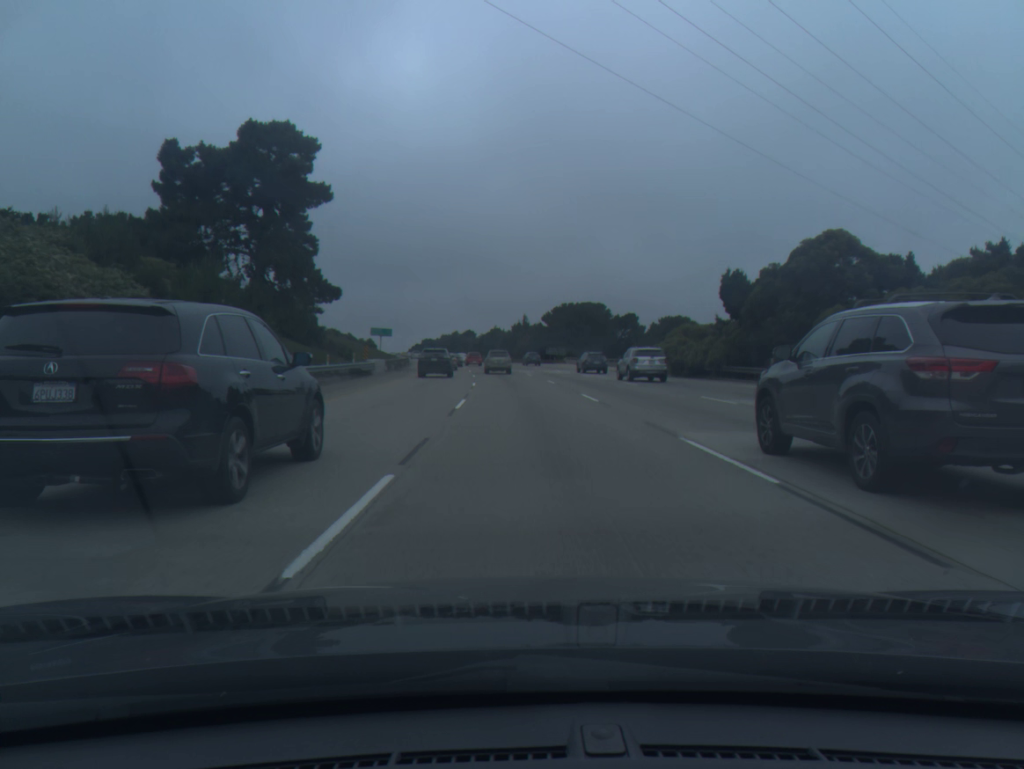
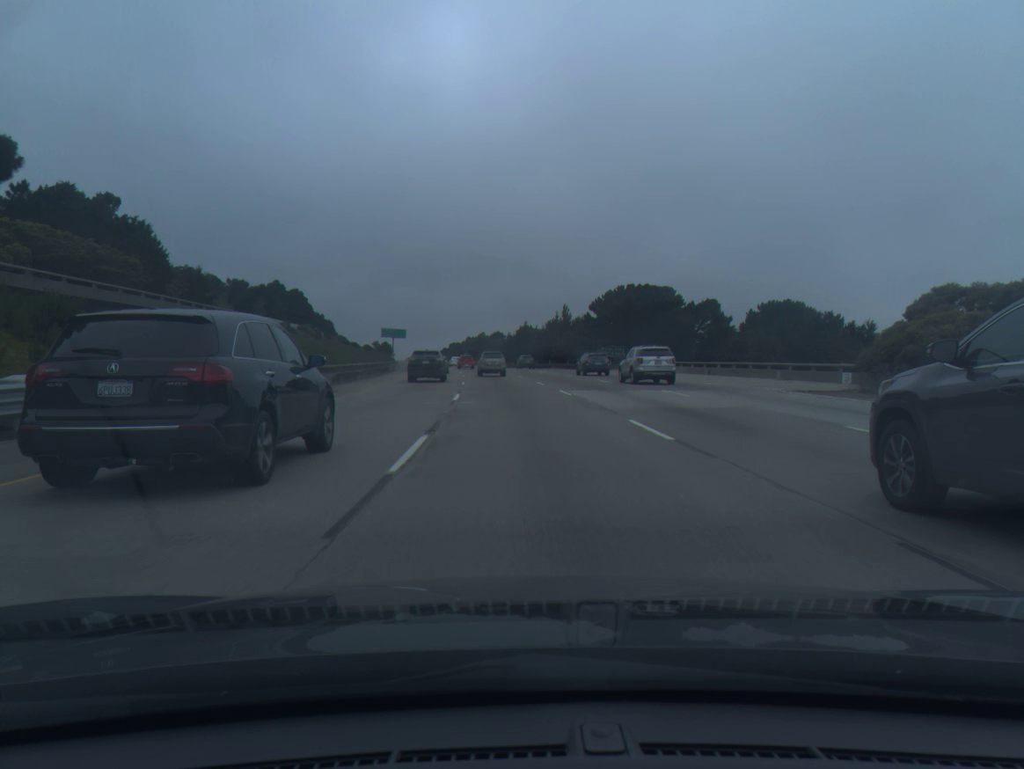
(-0.9, +39.8) m; -2°
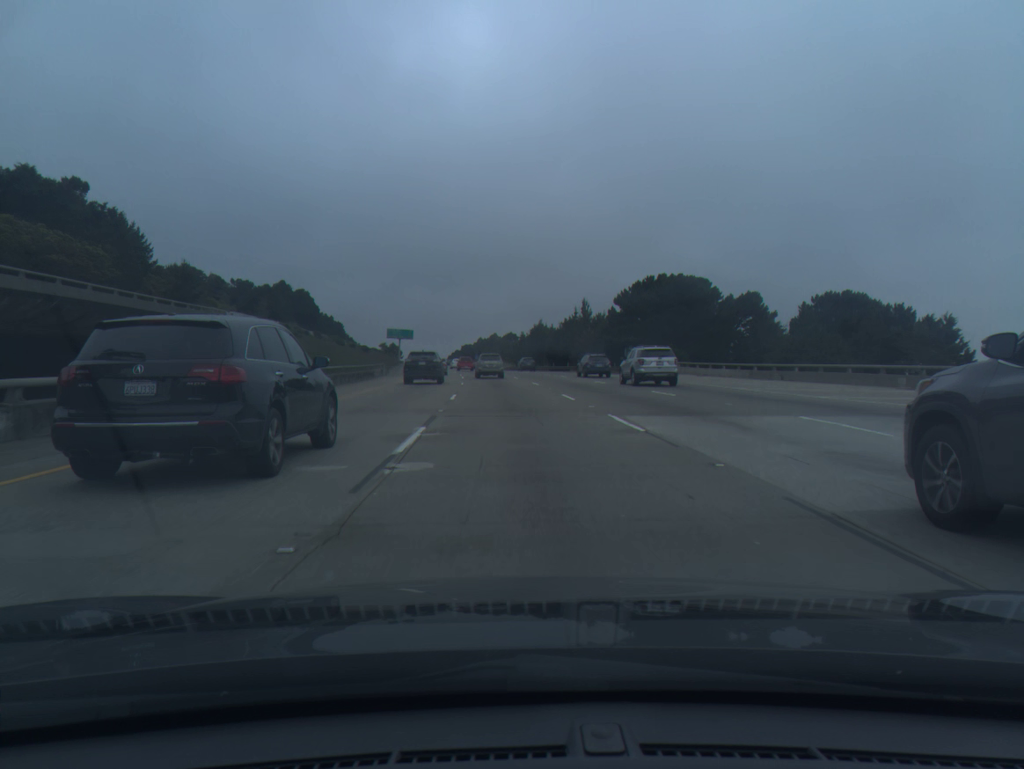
(-0.1, +13.0) m; -1°
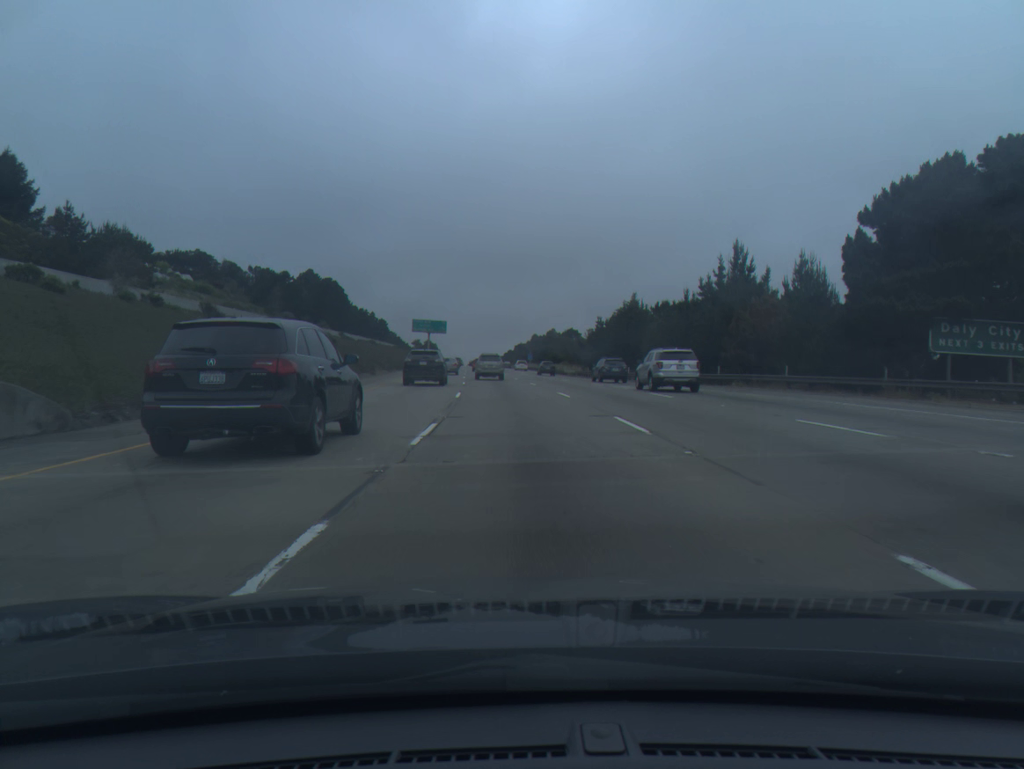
(-2.3, +51.9) m; -4°
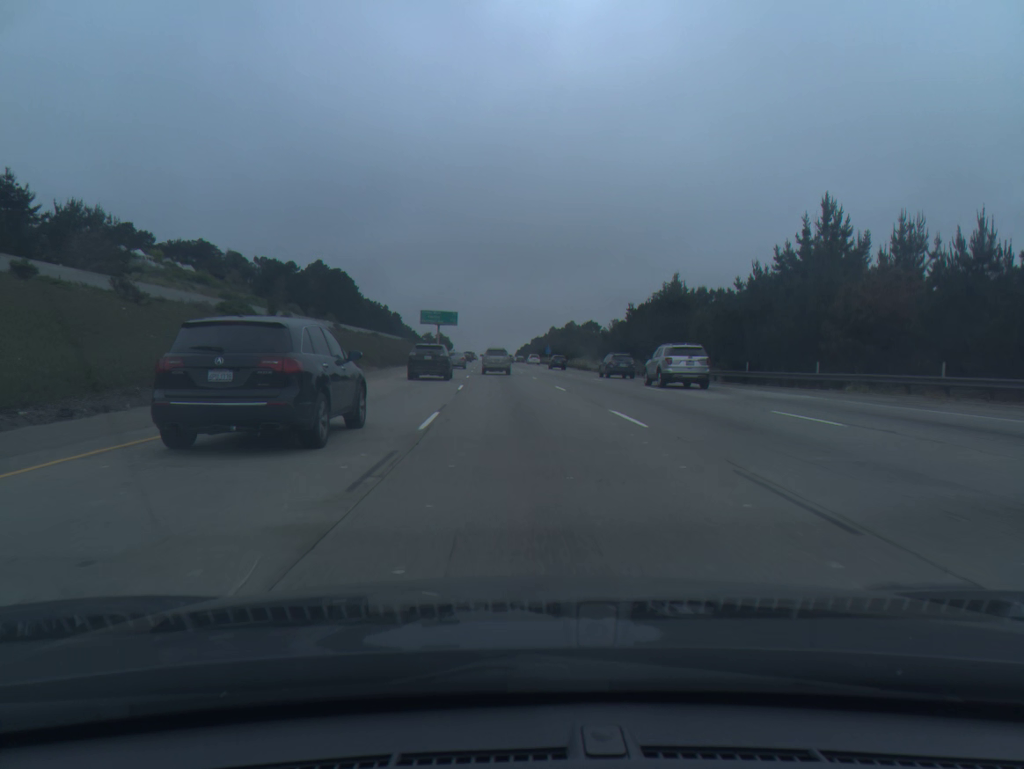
(-0.1, +13.0) m; -1°
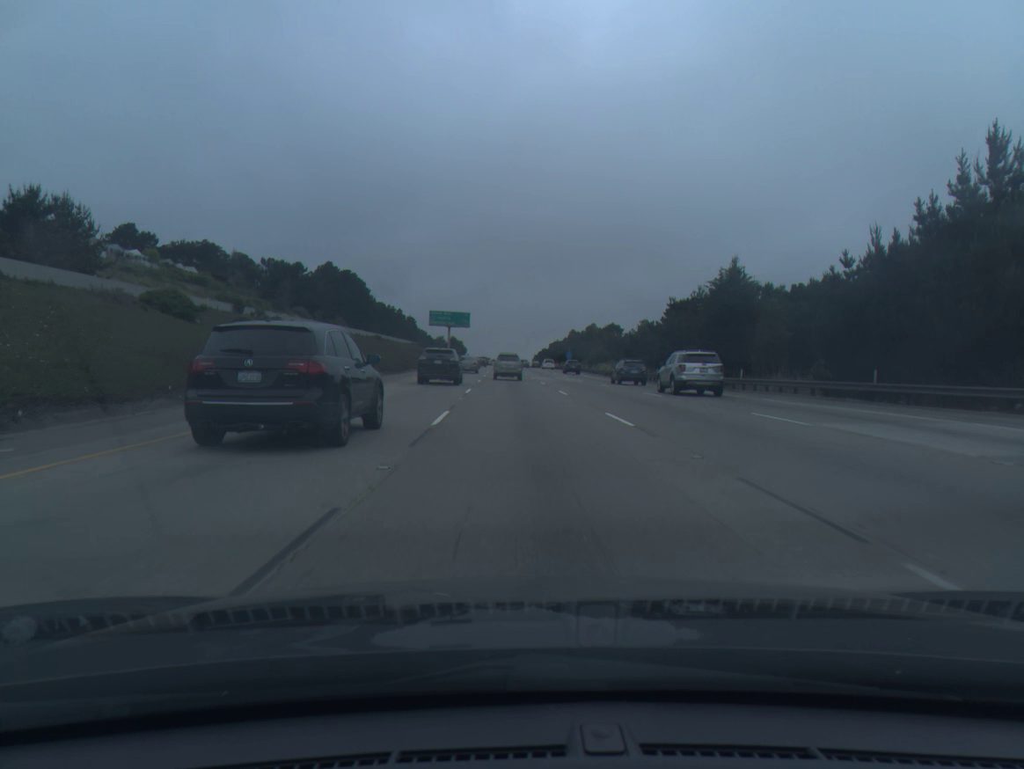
(-0.1, +12.8) m; -1°
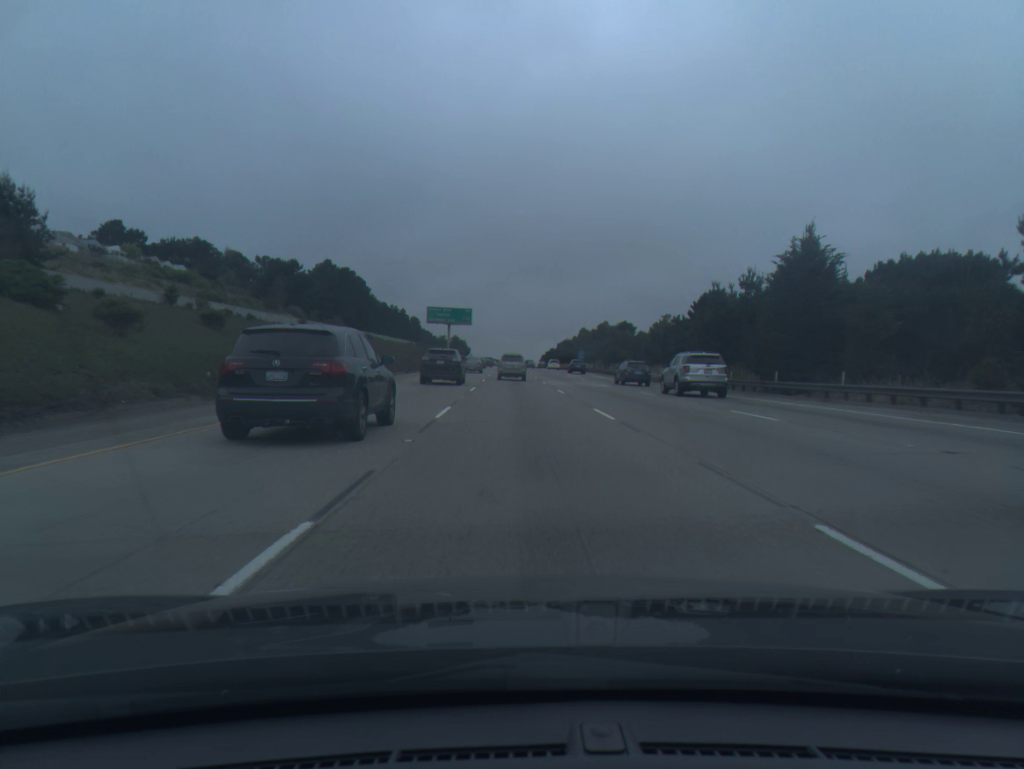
(-0.1, +12.7) m; 0°
